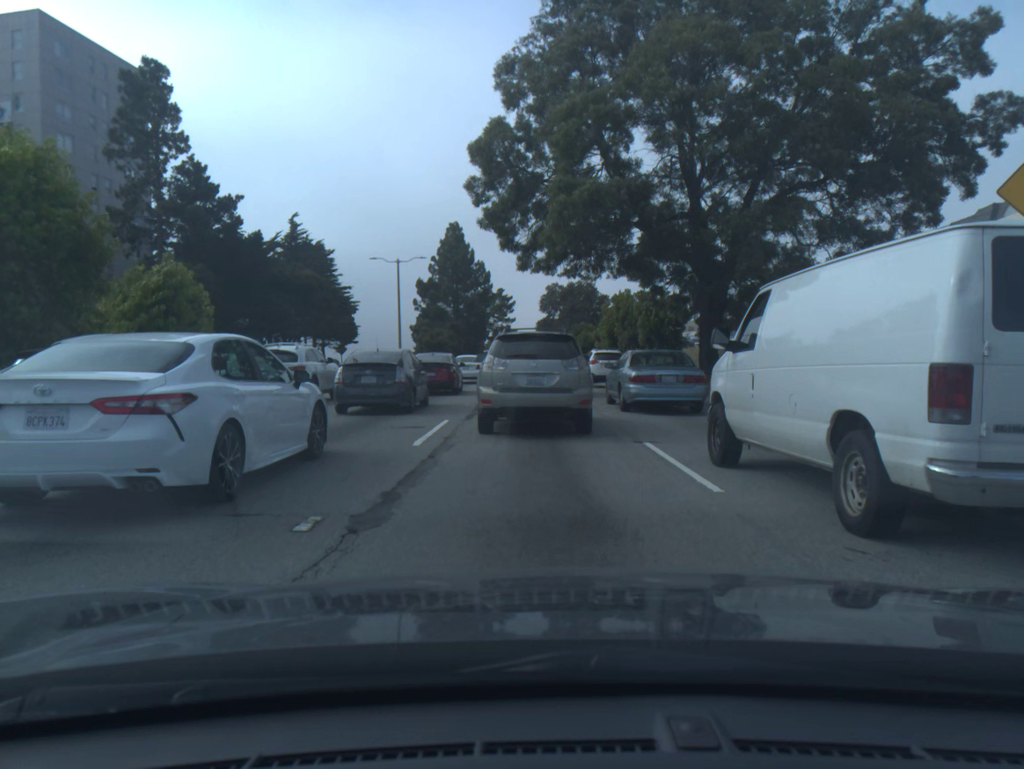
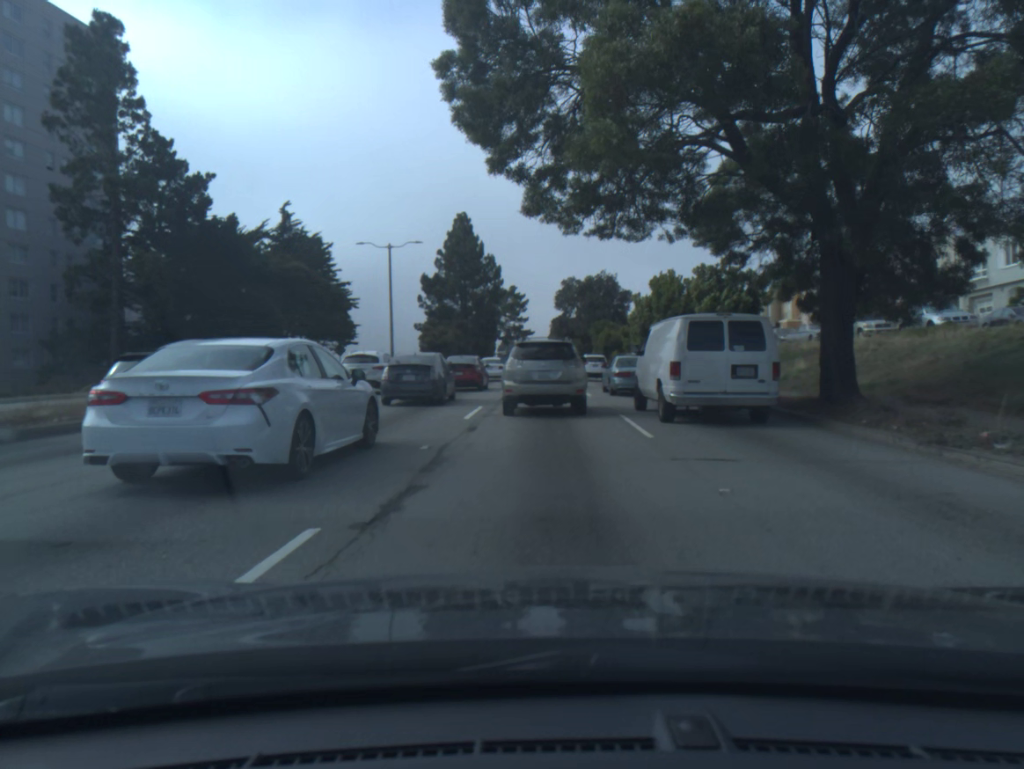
(-0.2, +9.6) m; -1°
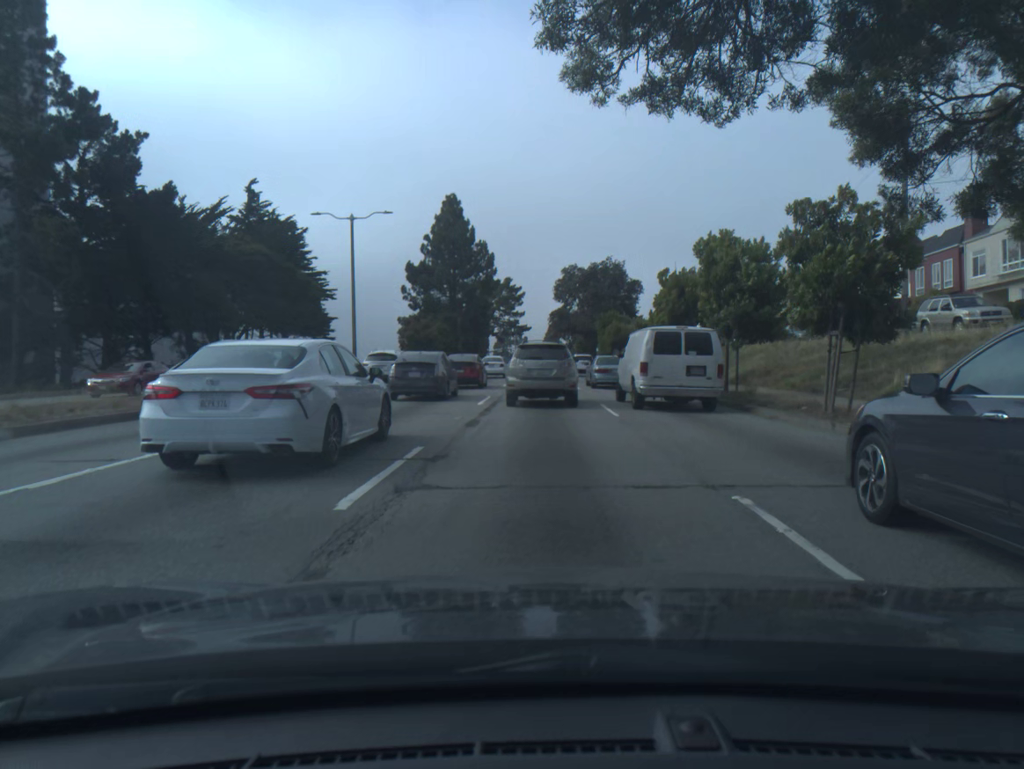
(+0.1, +9.7) m; 0°
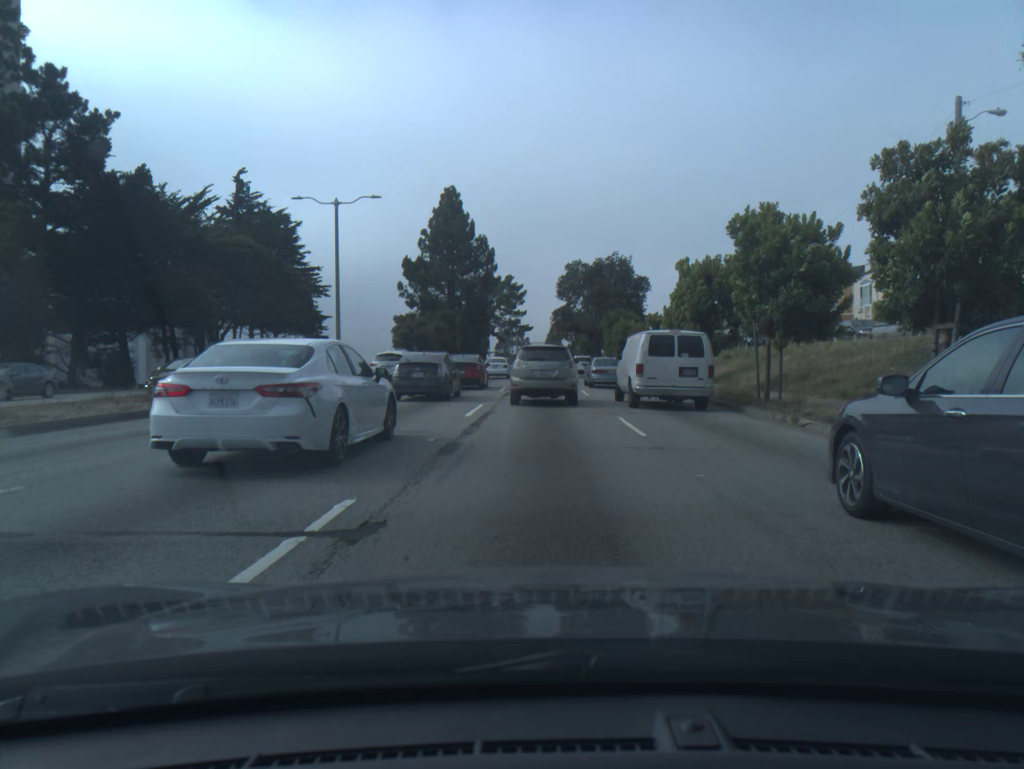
(0.0, +3.9) m; 0°
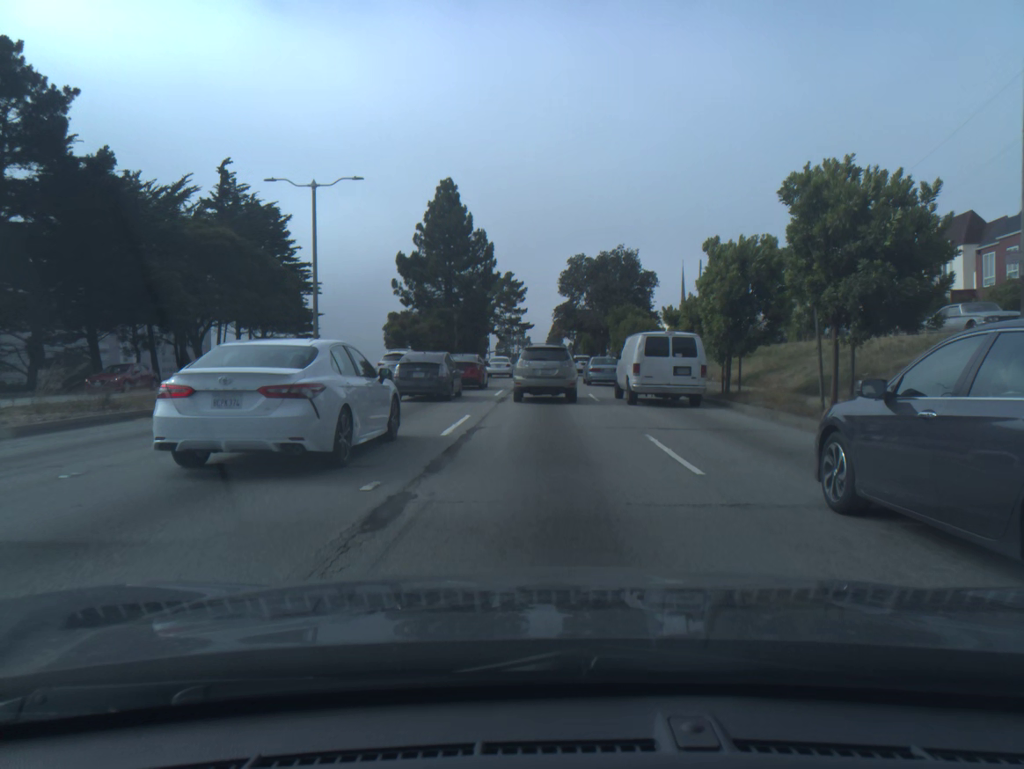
(0.0, +4.2) m; 0°
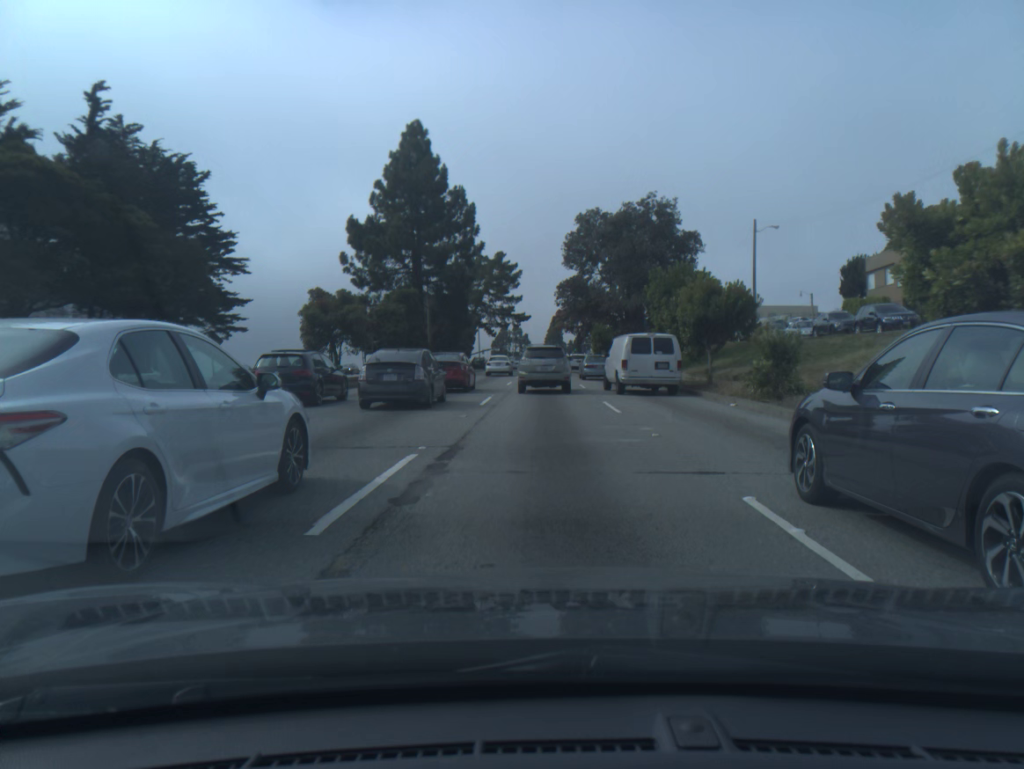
(-0.1, +21.0) m; 0°
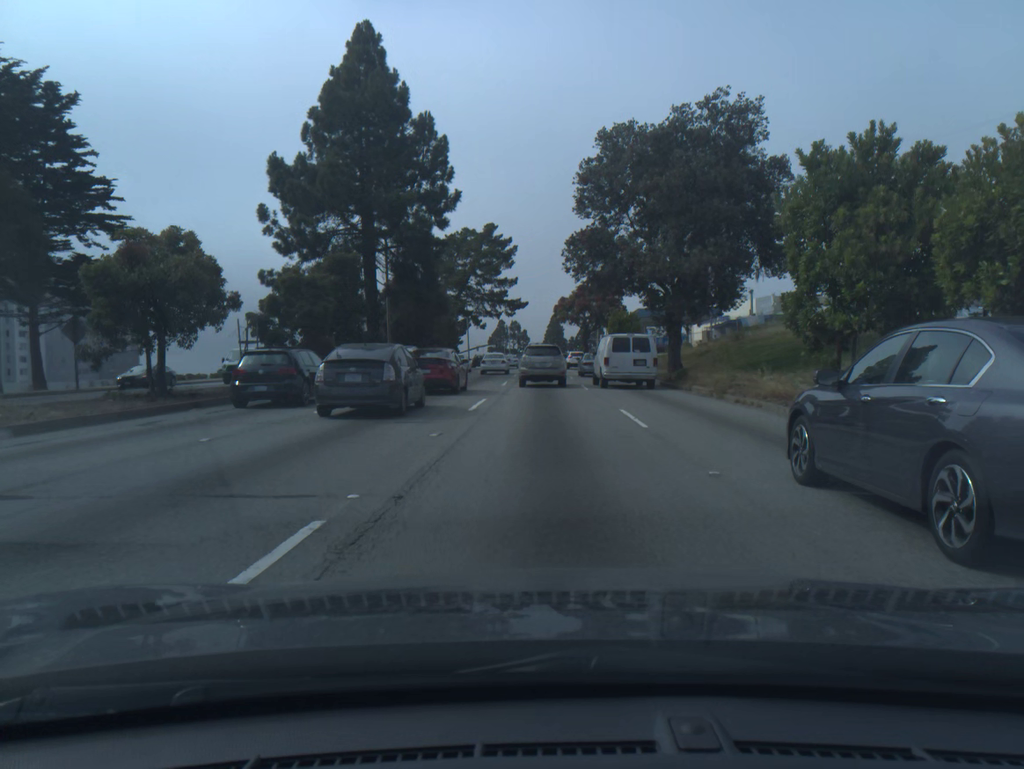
(0.0, +18.8) m; 0°
